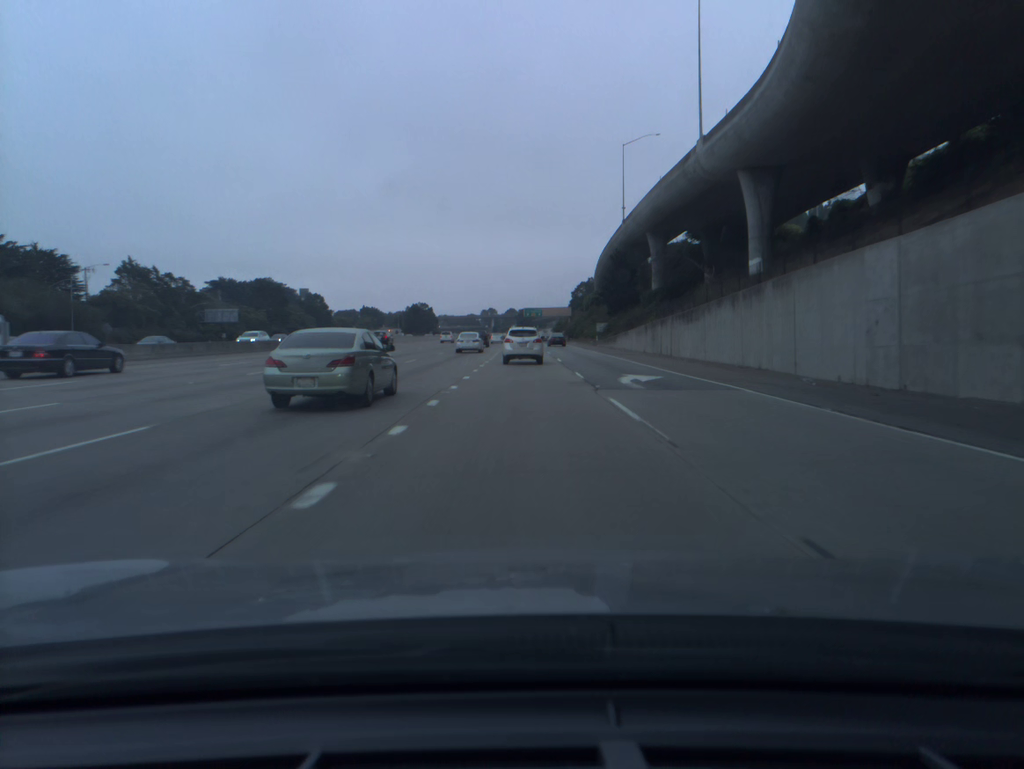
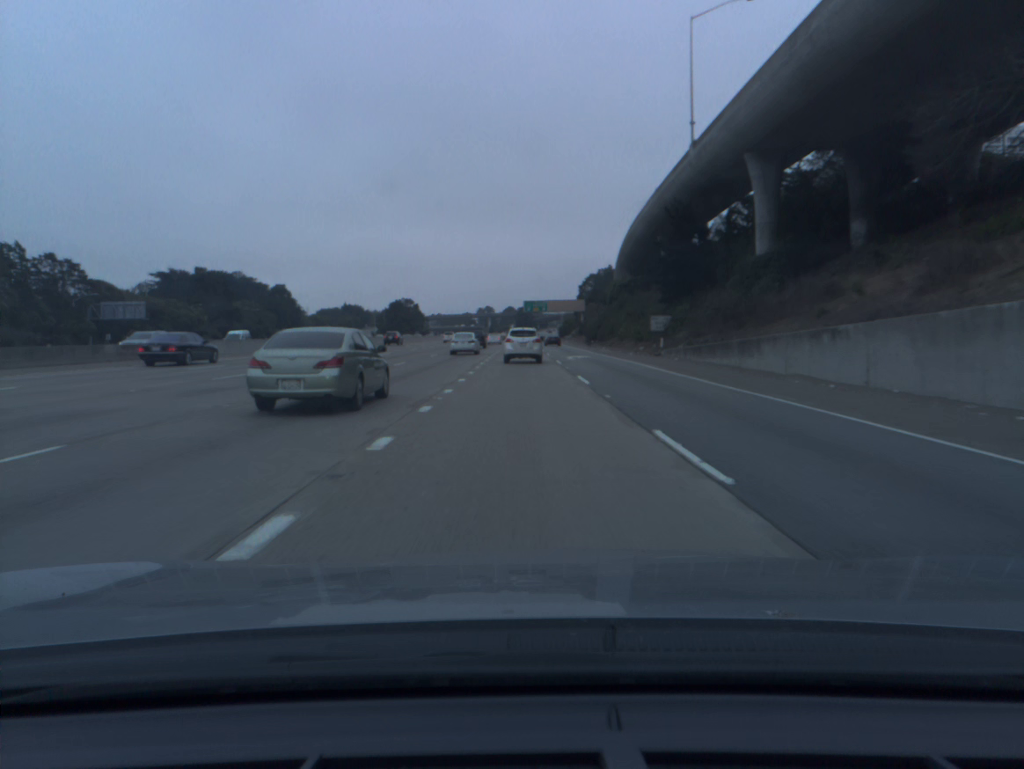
(0.0, +46.1) m; 0°
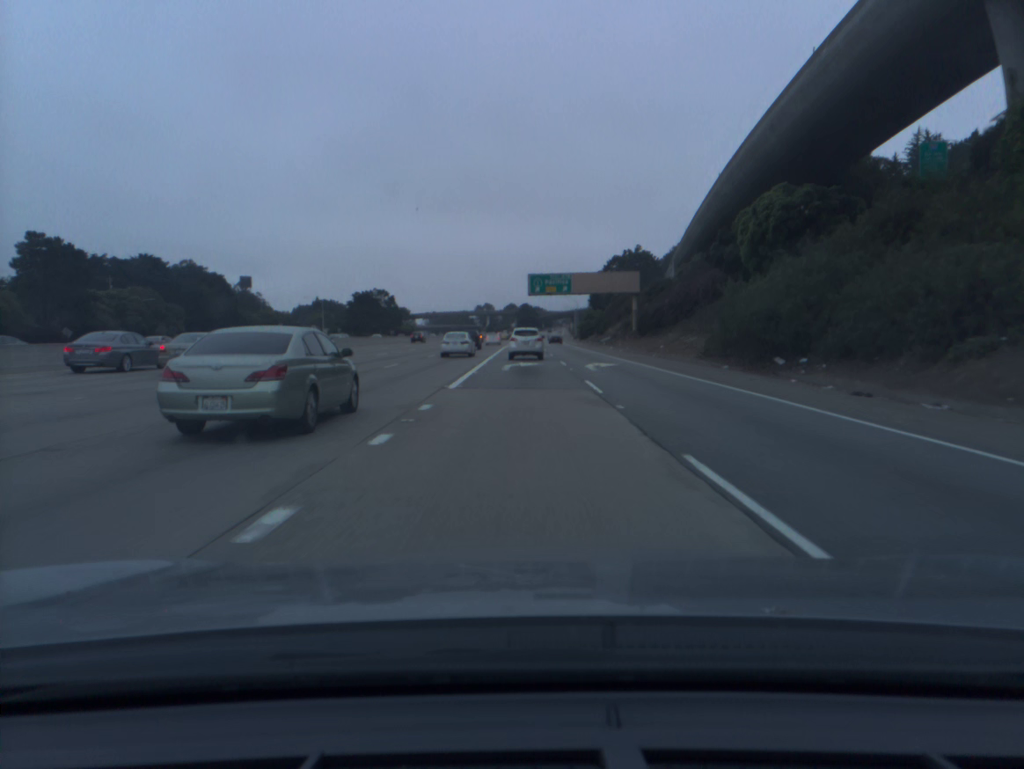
(0.0, +76.2) m; 0°
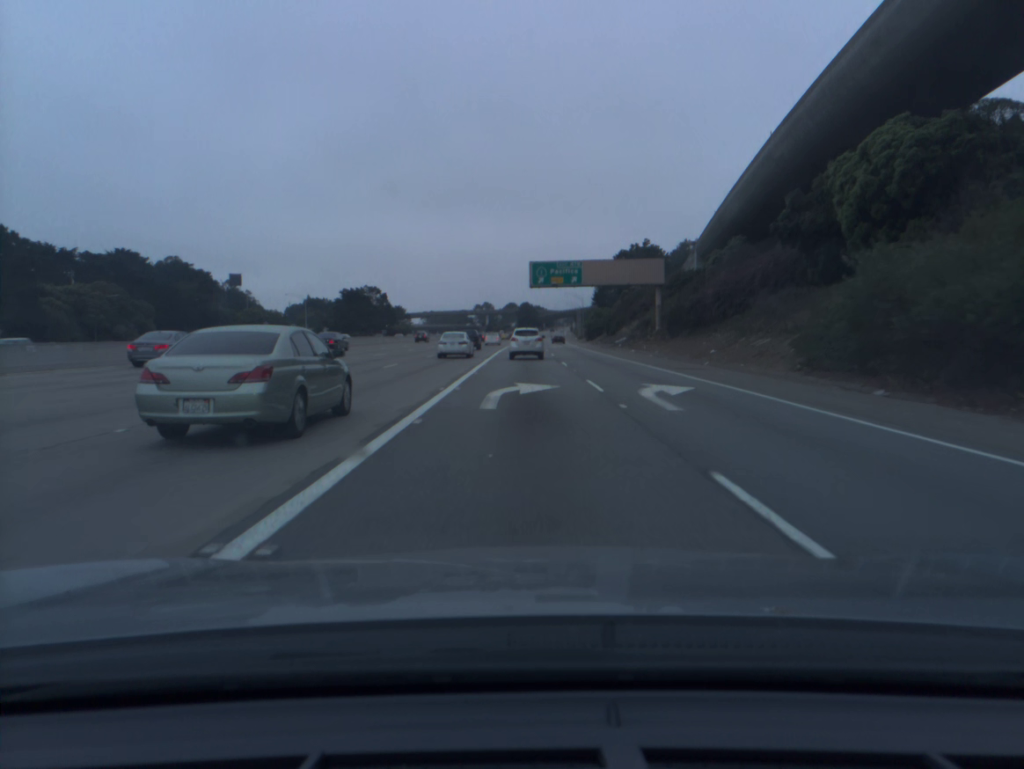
(0.0, +15.2) m; 0°
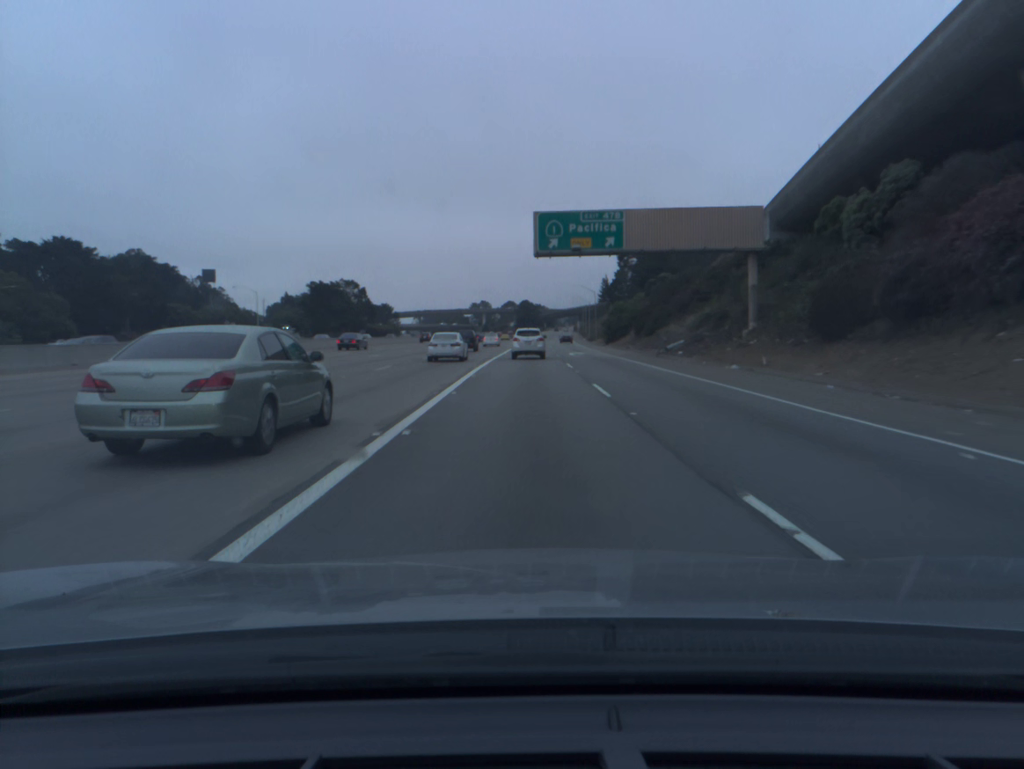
(0.0, +30.3) m; 0°
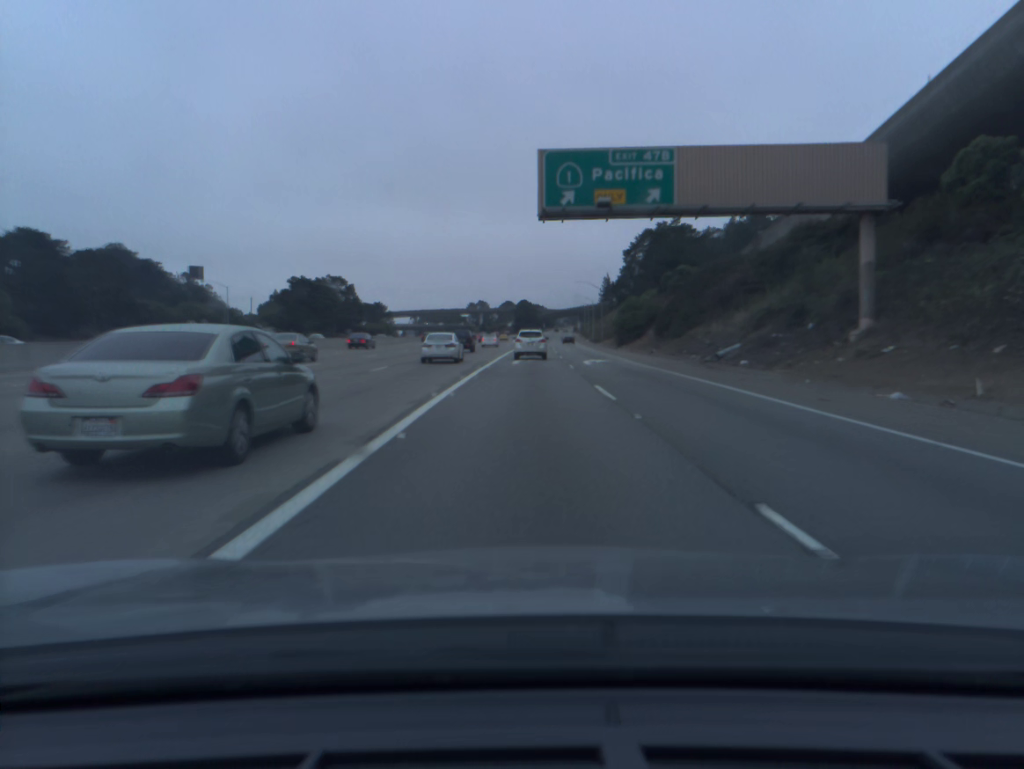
(0.0, +15.2) m; 0°
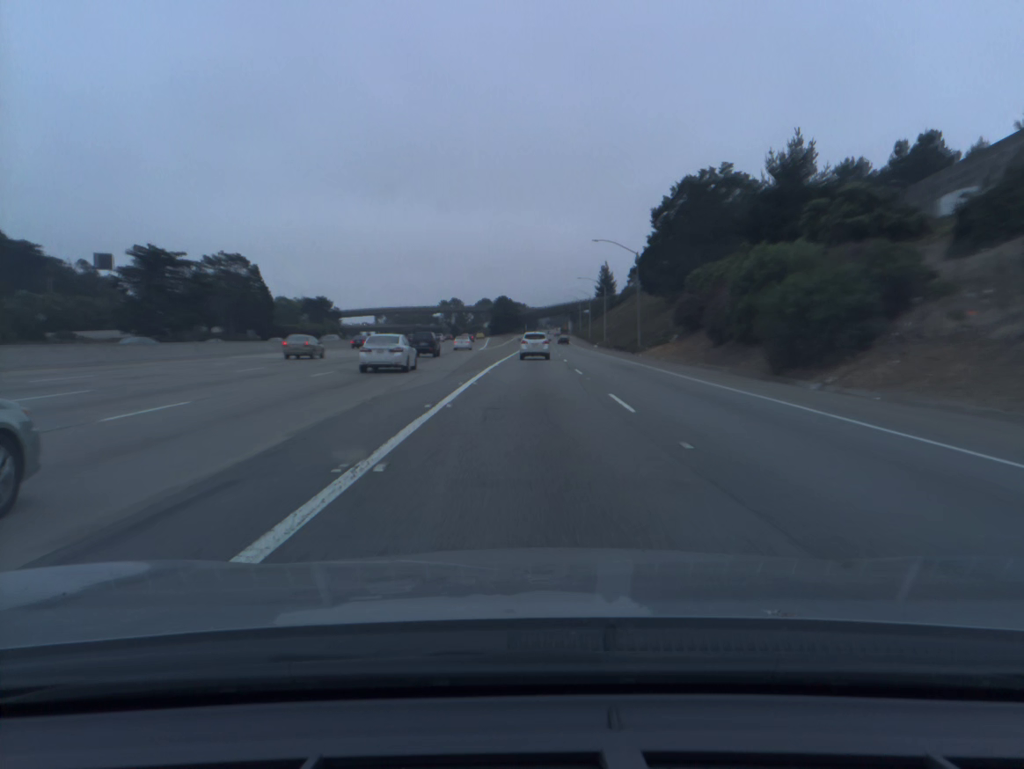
(+0.6, +61.0) m; +1°
